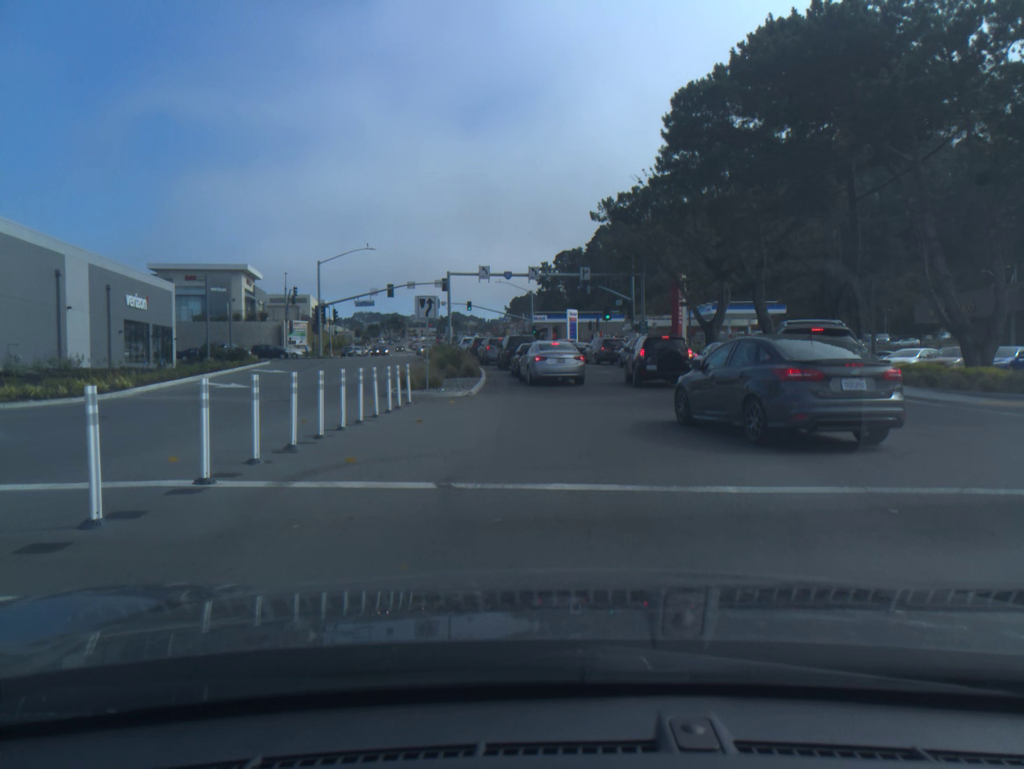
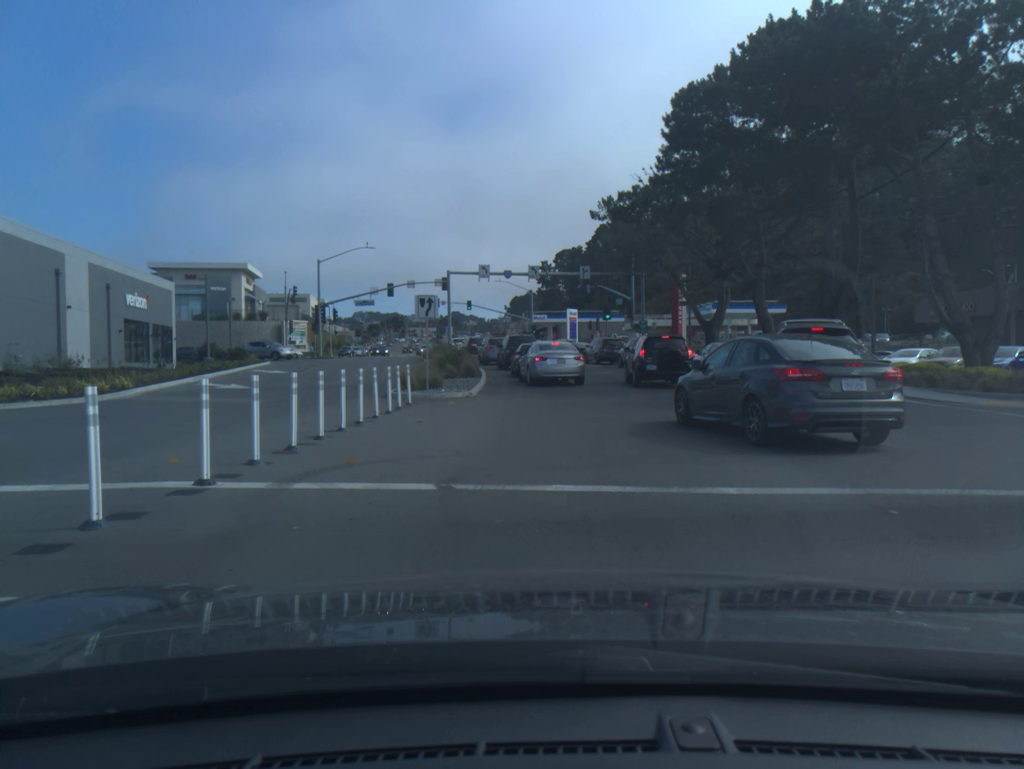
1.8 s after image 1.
(0.0, 0.0) m; 0°
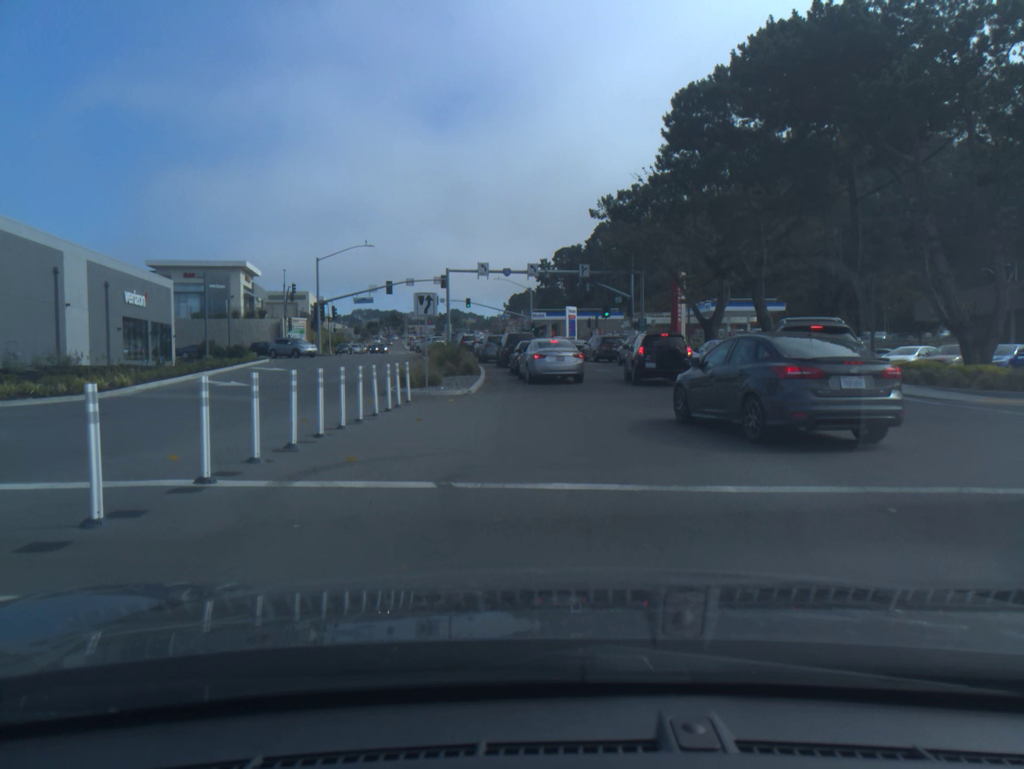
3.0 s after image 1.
(0.0, 0.0) m; 0°
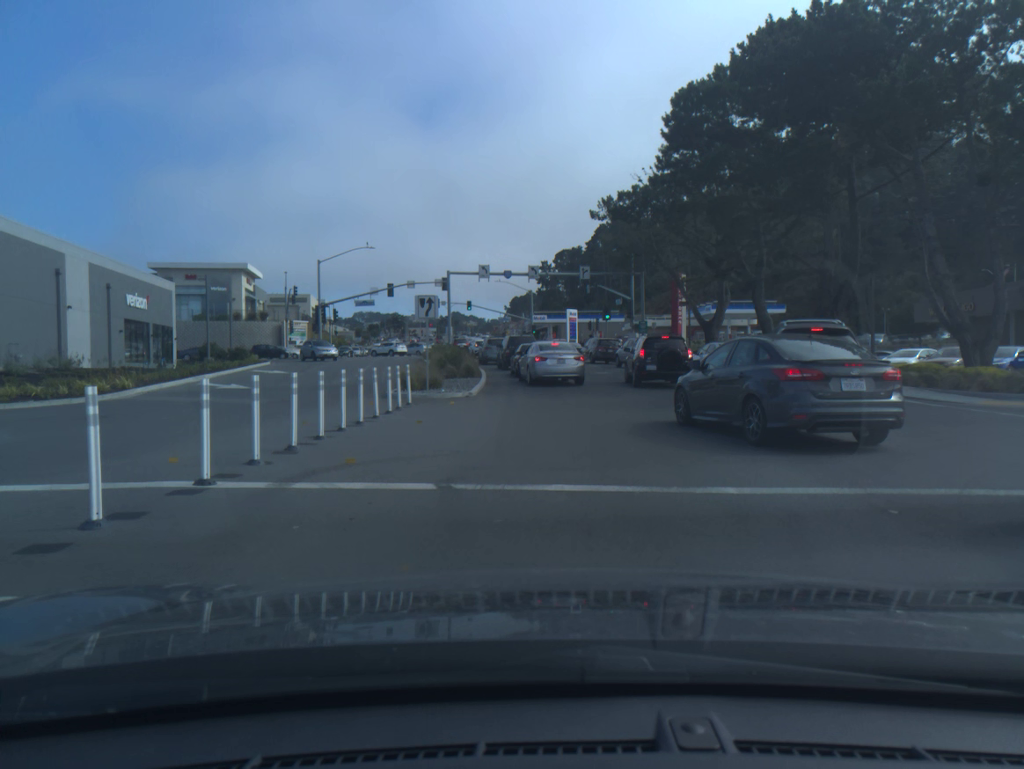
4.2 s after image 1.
(0.0, 0.0) m; 0°
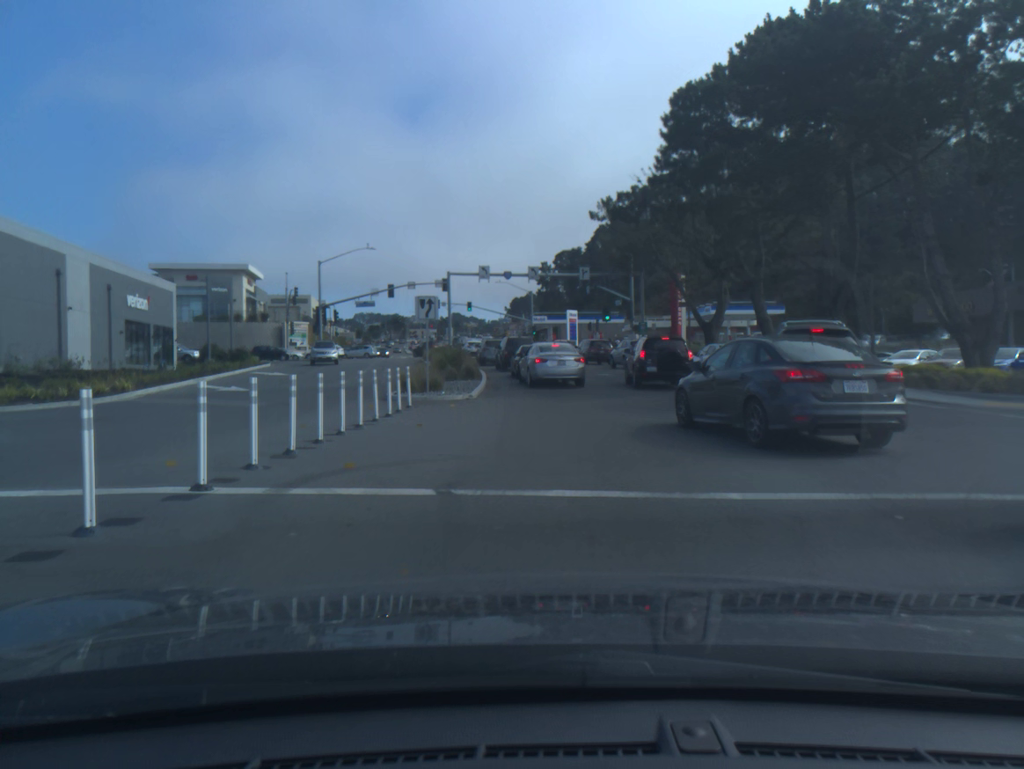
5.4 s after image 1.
(0.0, 0.0) m; 0°
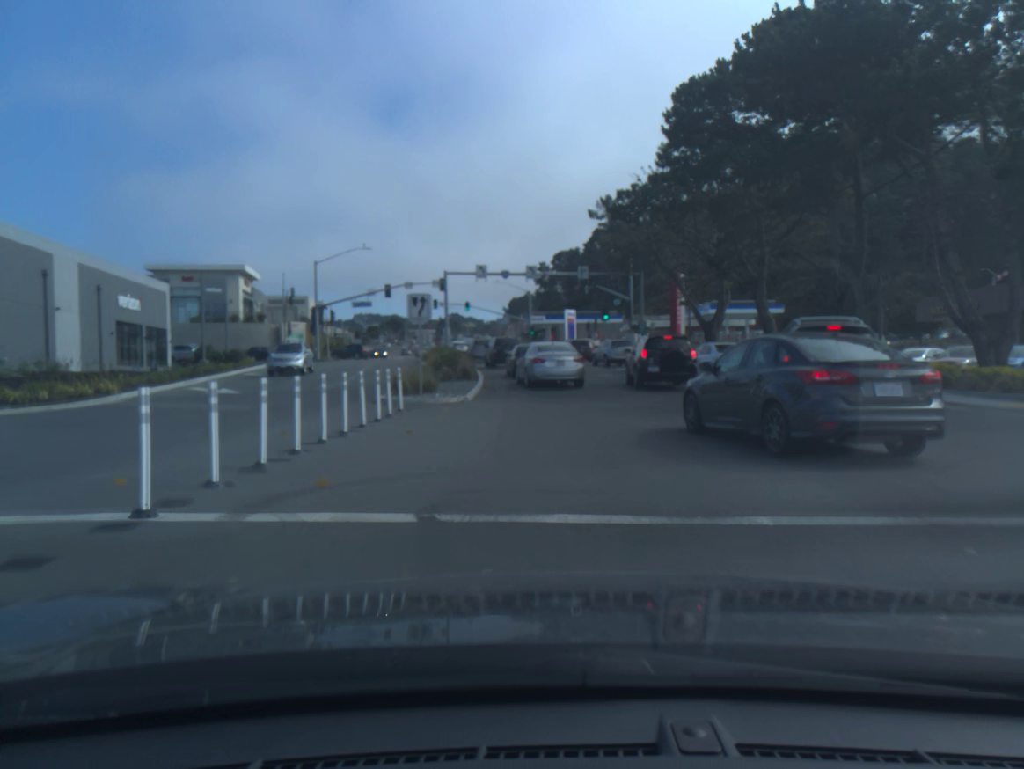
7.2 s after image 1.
(0.0, +0.4) m; 0°
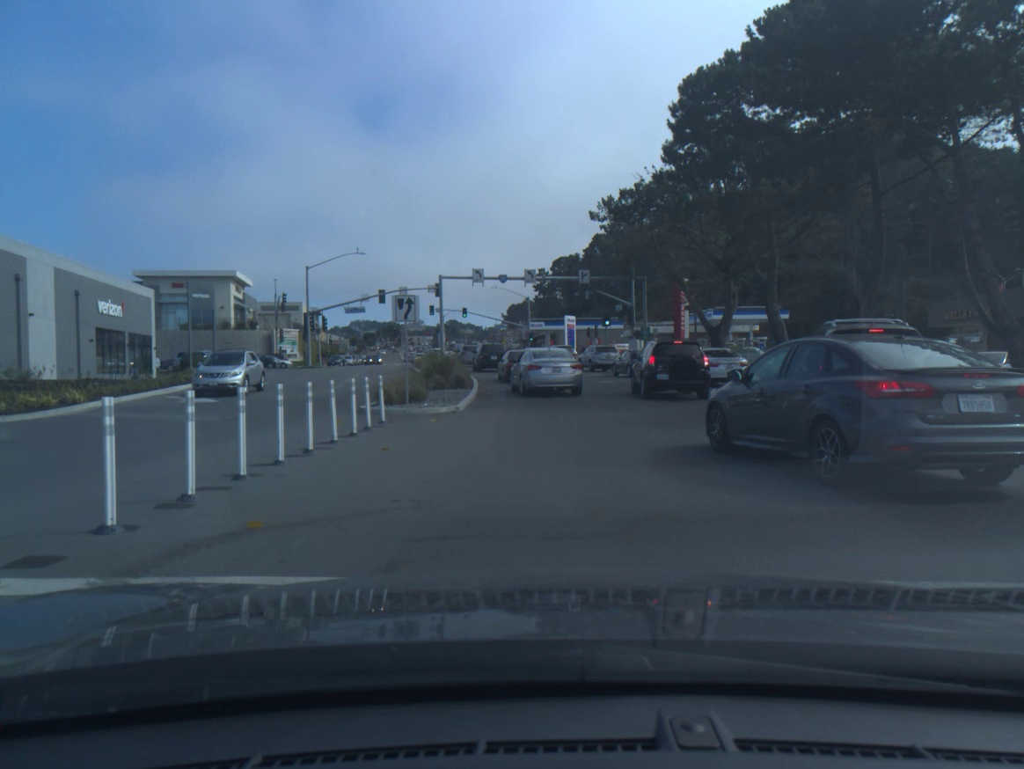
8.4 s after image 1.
(0.0, +1.3) m; 0°
